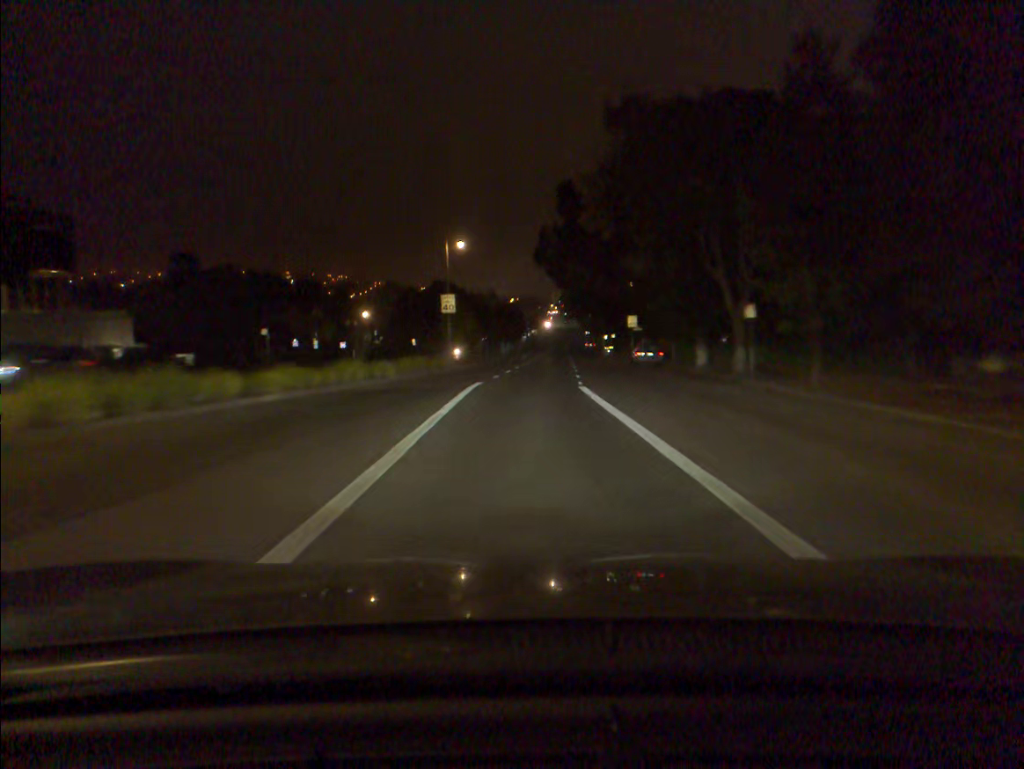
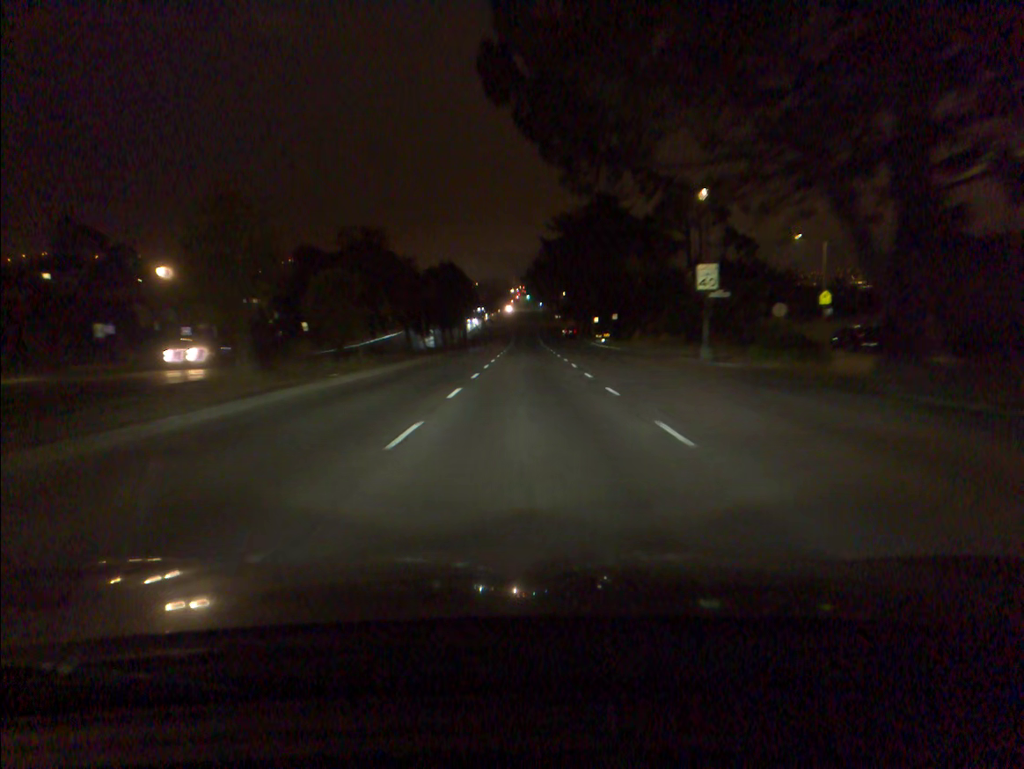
(+1.0, +46.6) m; +3°
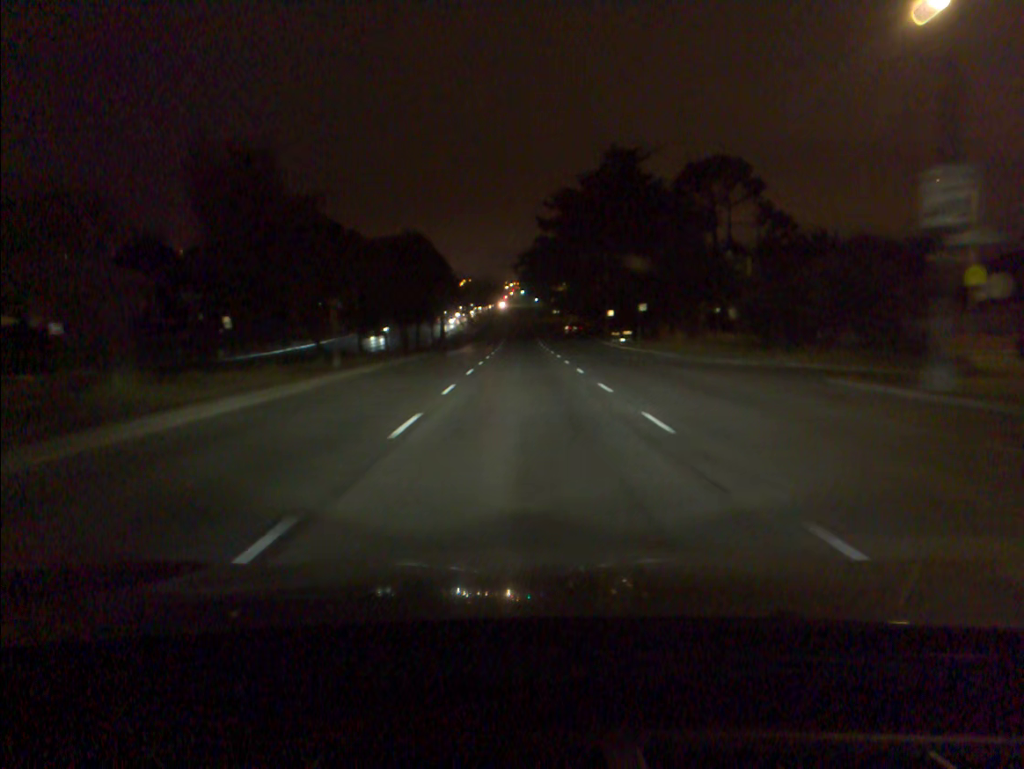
(+0.1, +21.0) m; 0°
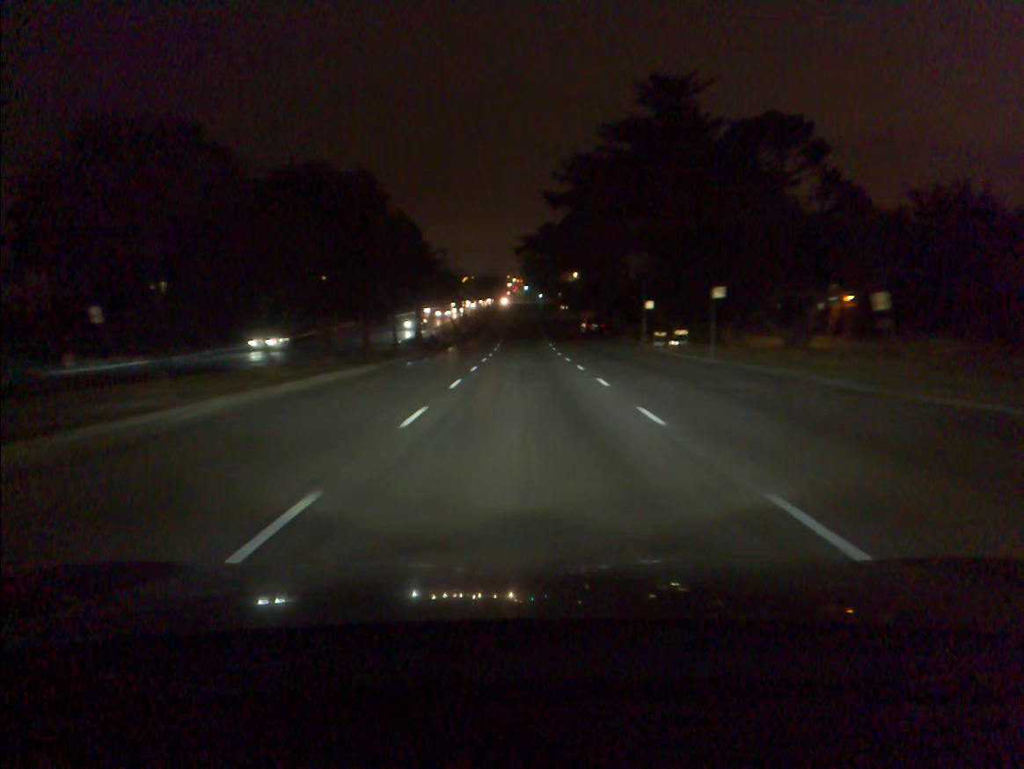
(0.0, +21.4) m; 0°
